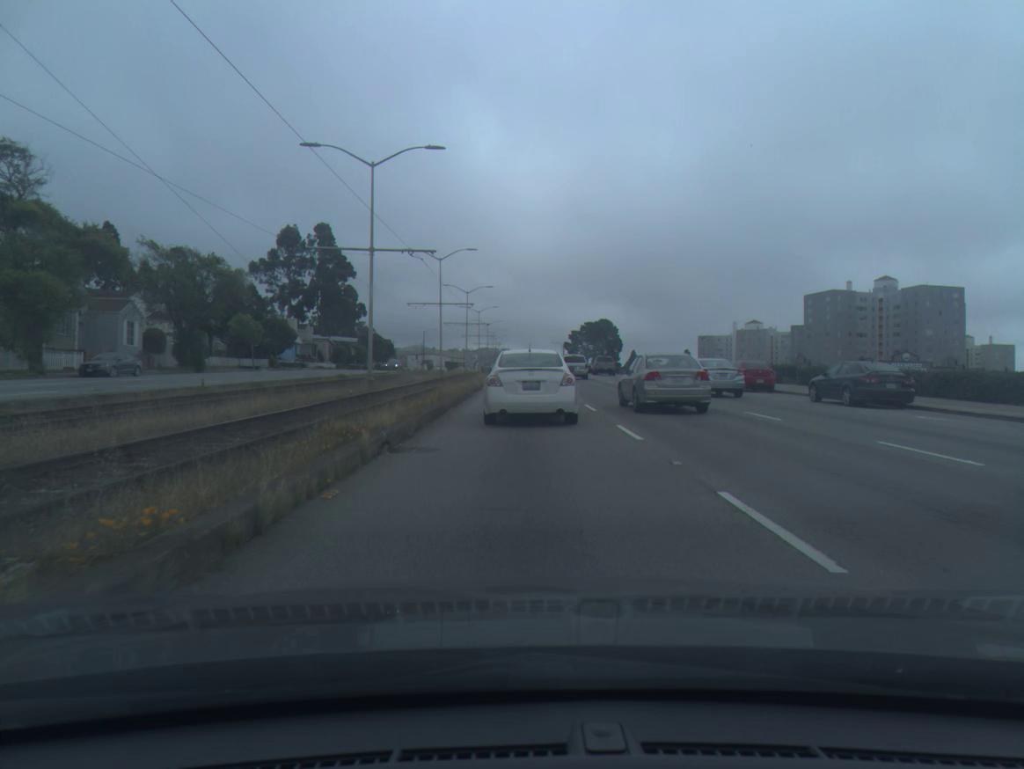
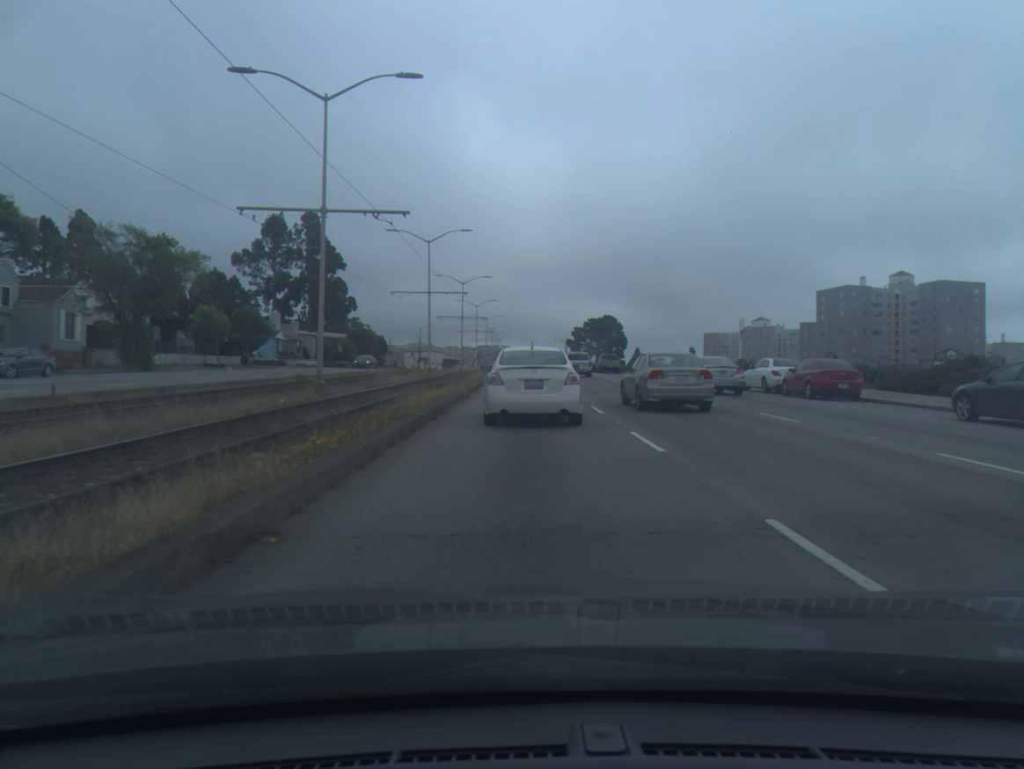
(0.0, +8.9) m; 0°
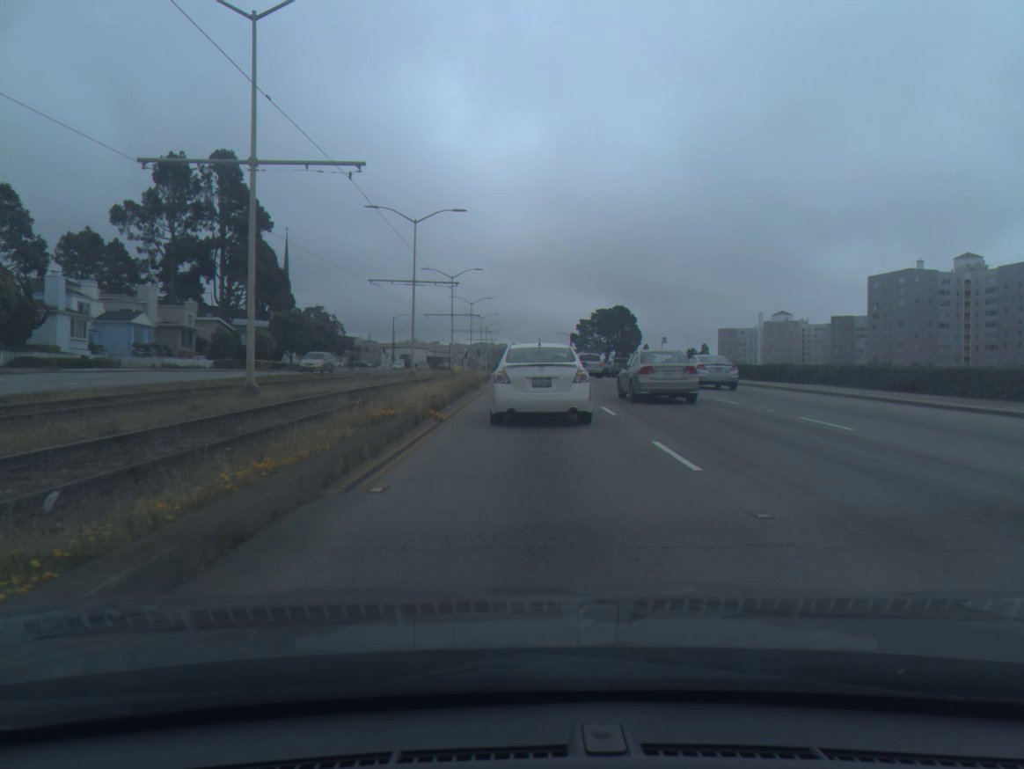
(+0.1, +38.9) m; 0°
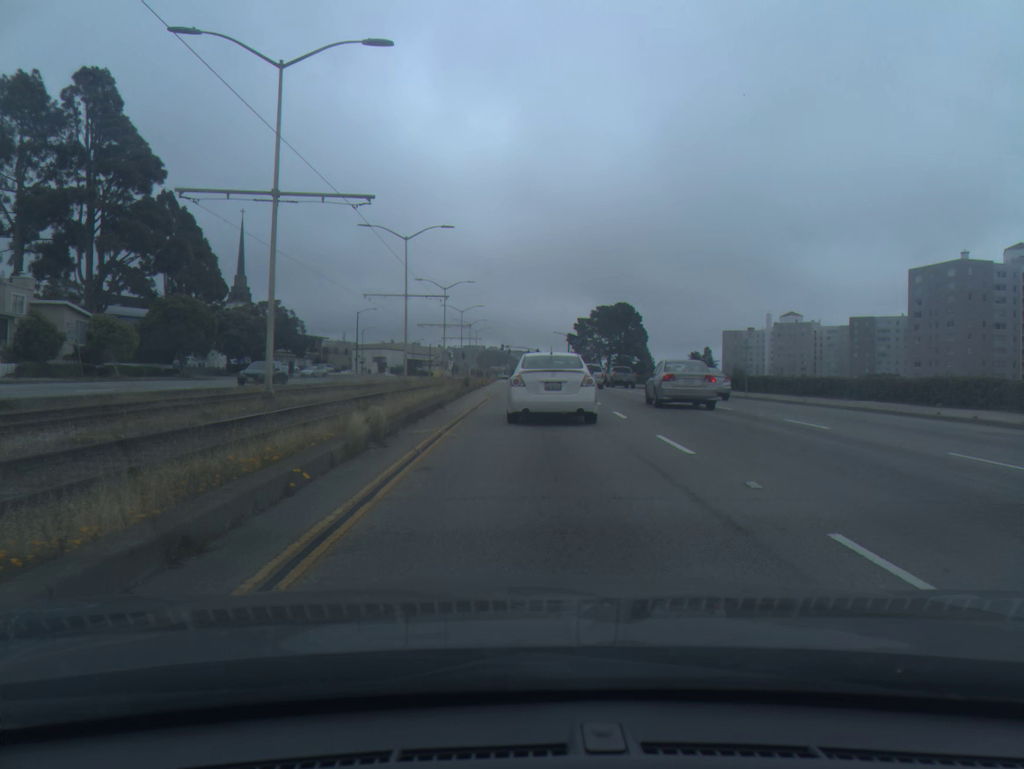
(+0.1, +27.5) m; +1°
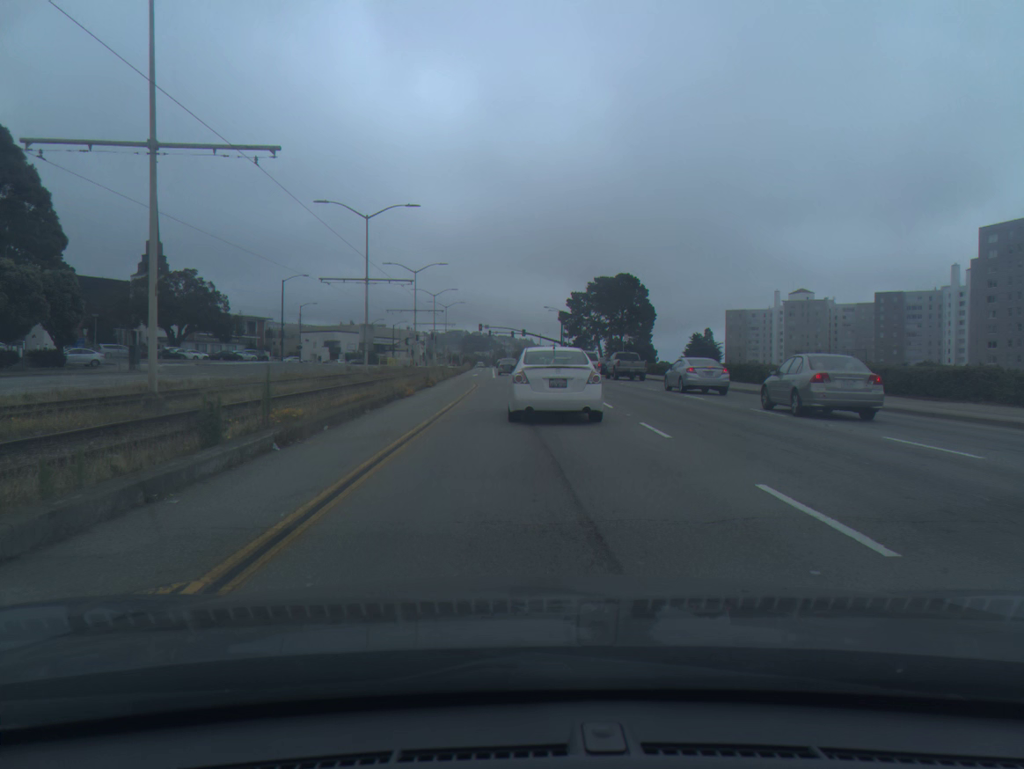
(+0.3, +35.0) m; +1°
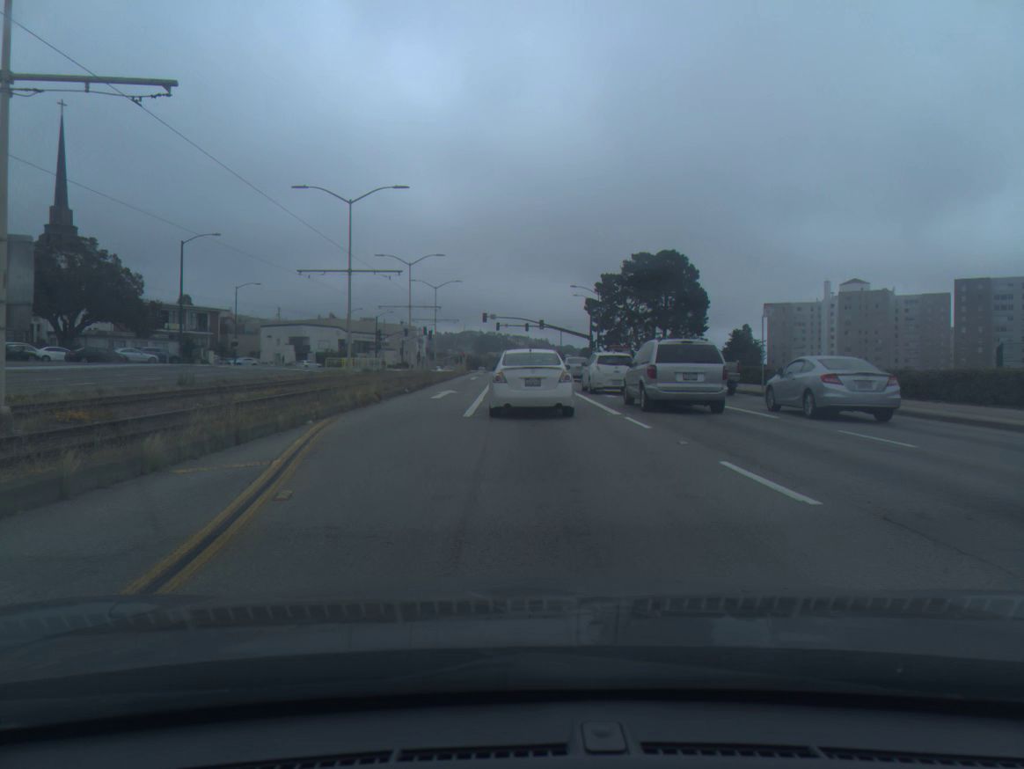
(-0.1, +35.4) m; -1°
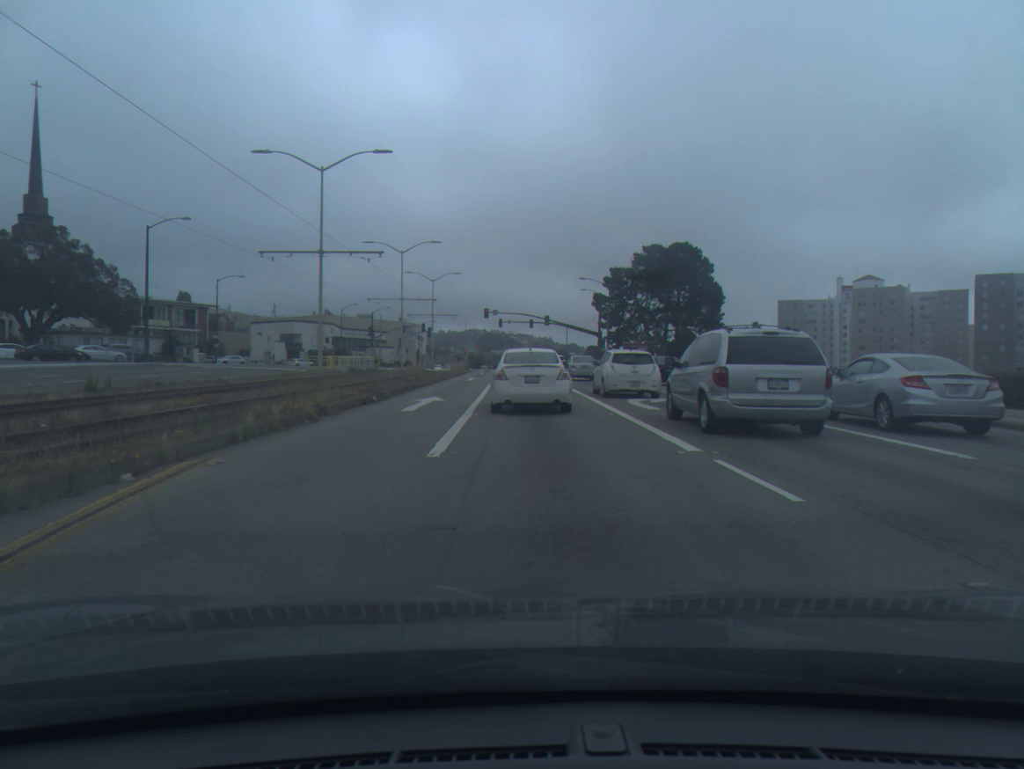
(0.0, +7.3) m; 0°
